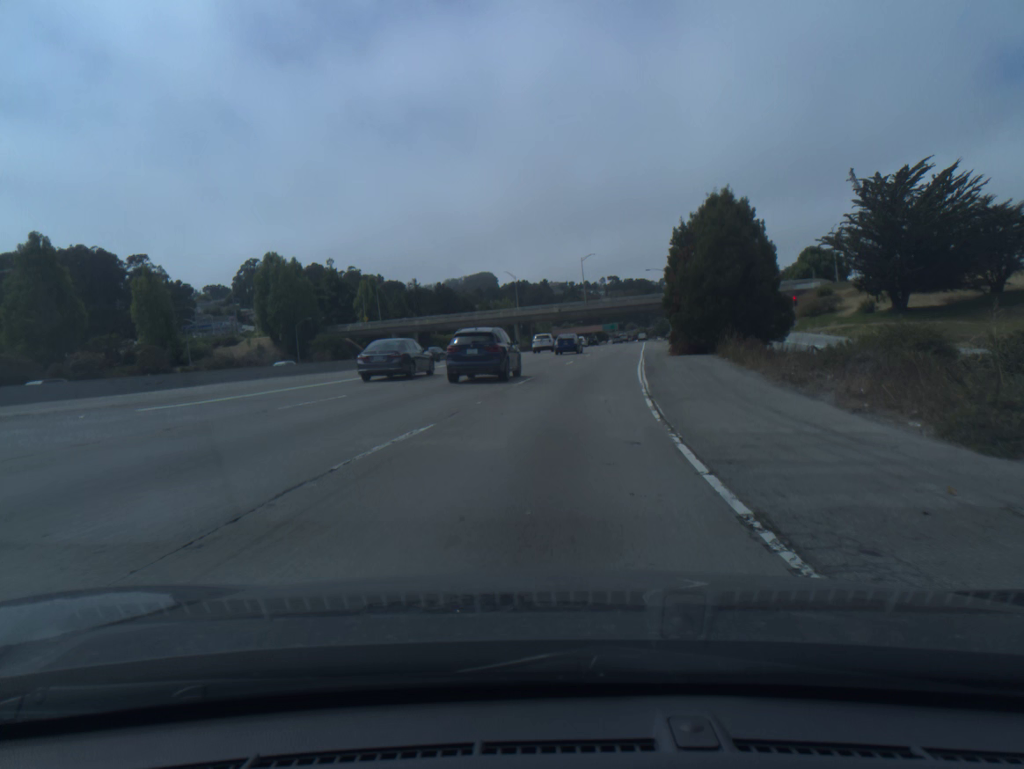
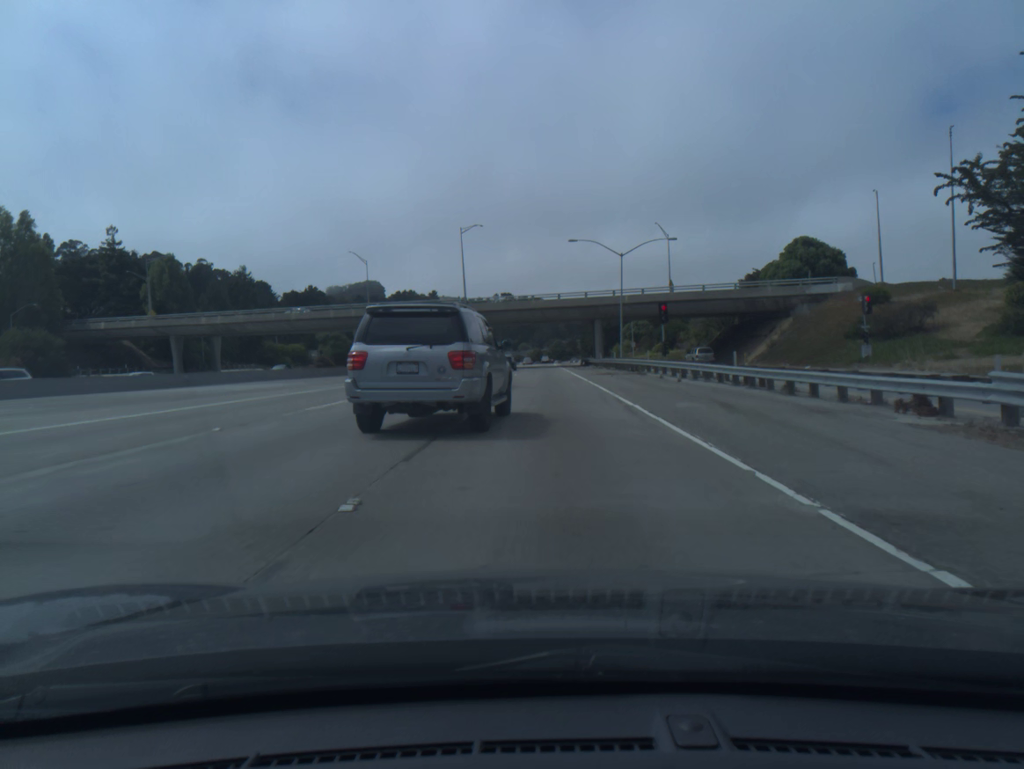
(+4.7, +52.9) m; +8°
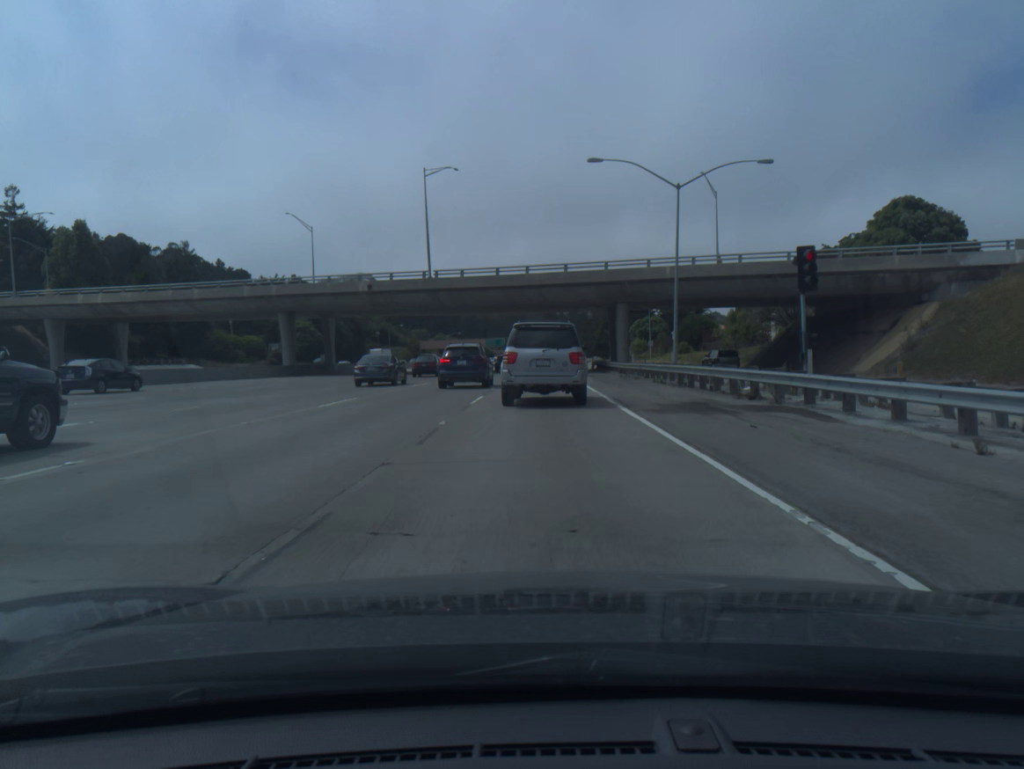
(+0.1, +26.8) m; 0°
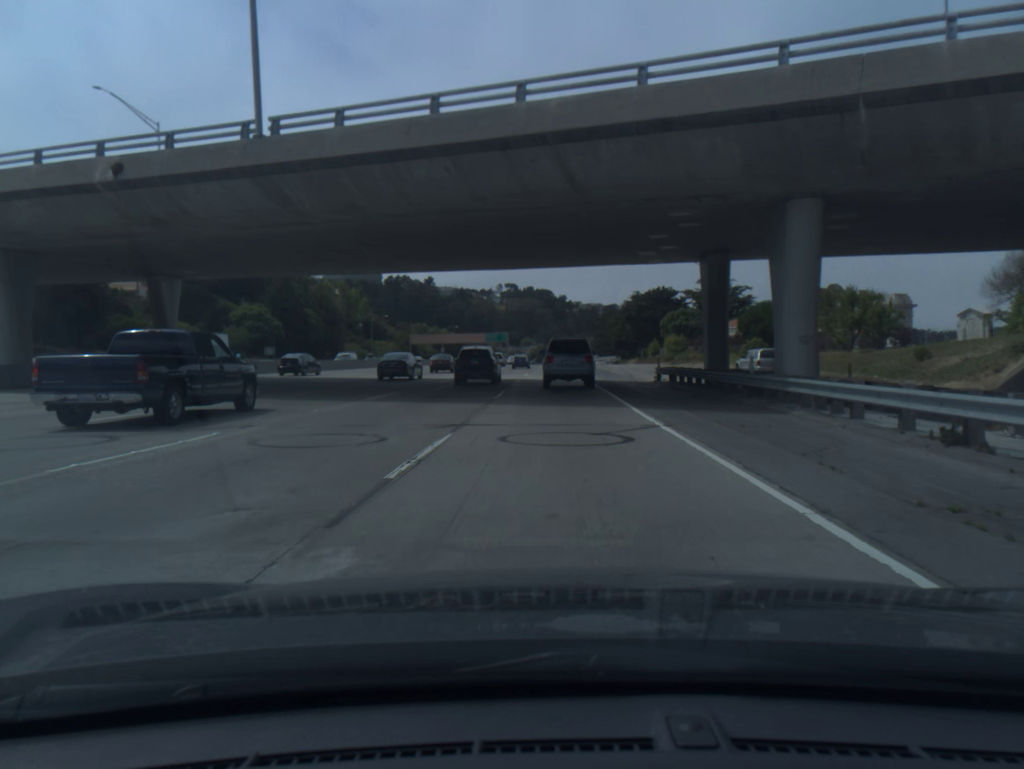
(-0.1, +39.5) m; 0°
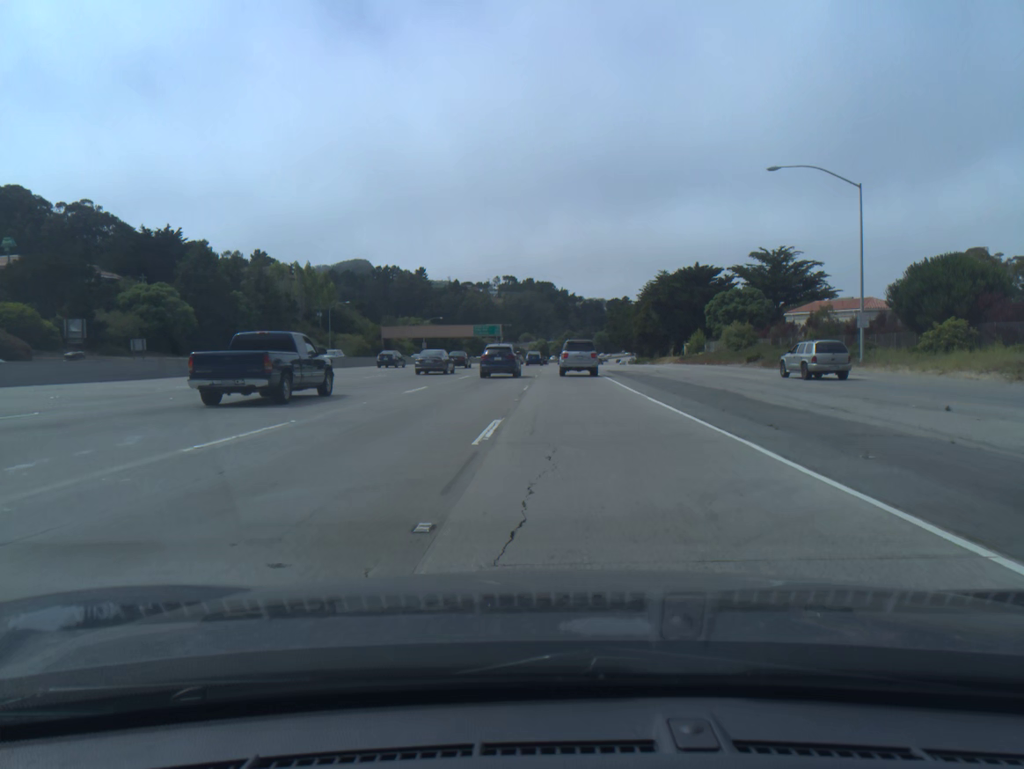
(-0.1, +41.5) m; 0°
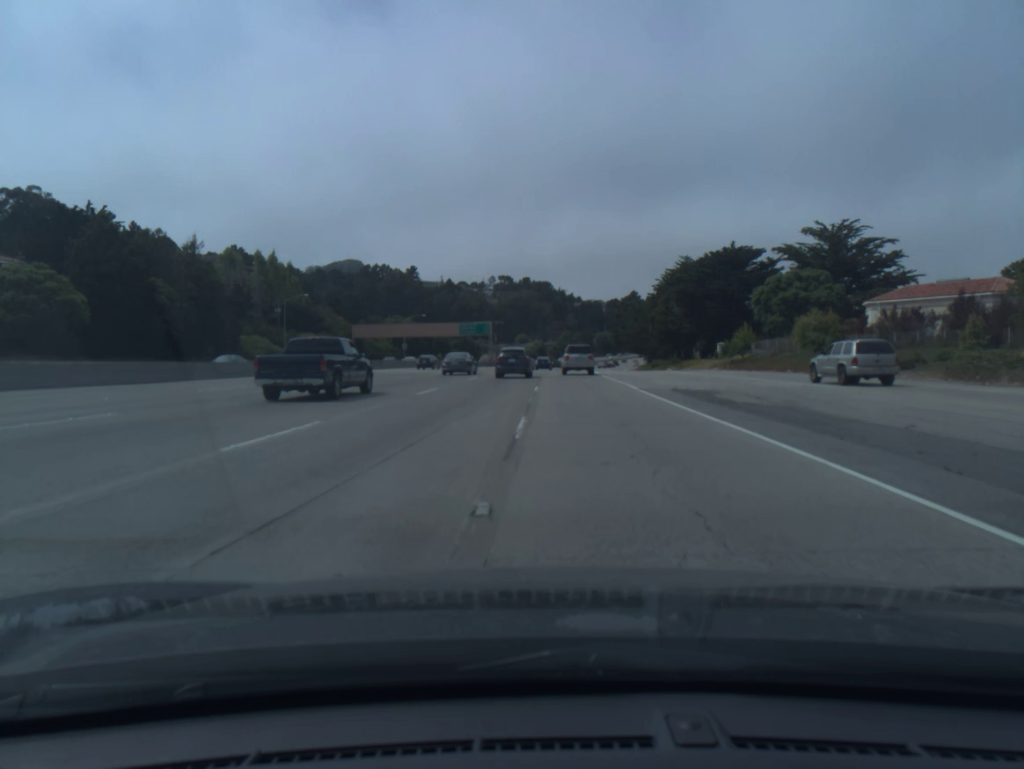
(0.0, +28.4) m; 0°
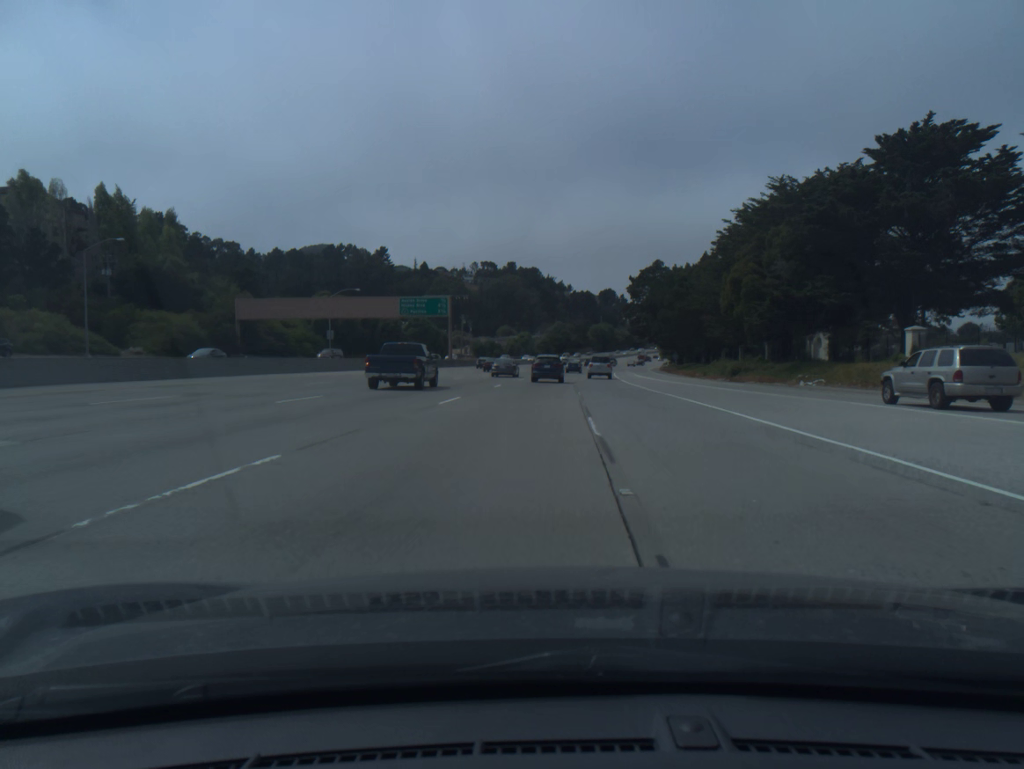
(+0.1, +57.8) m; +1°
